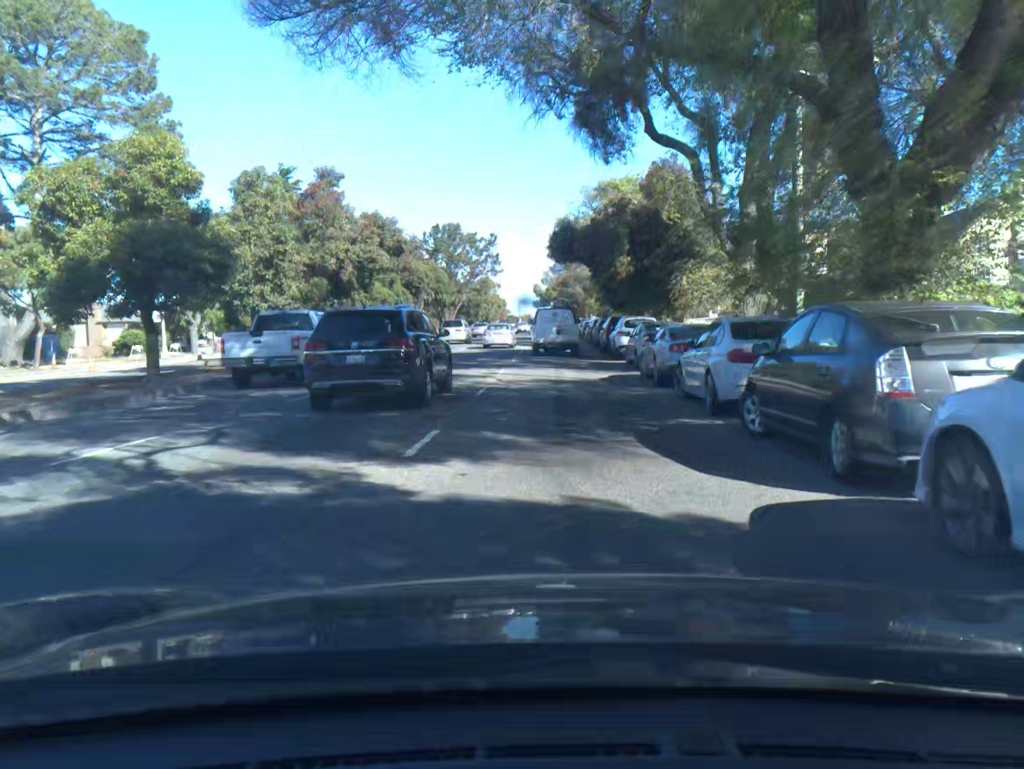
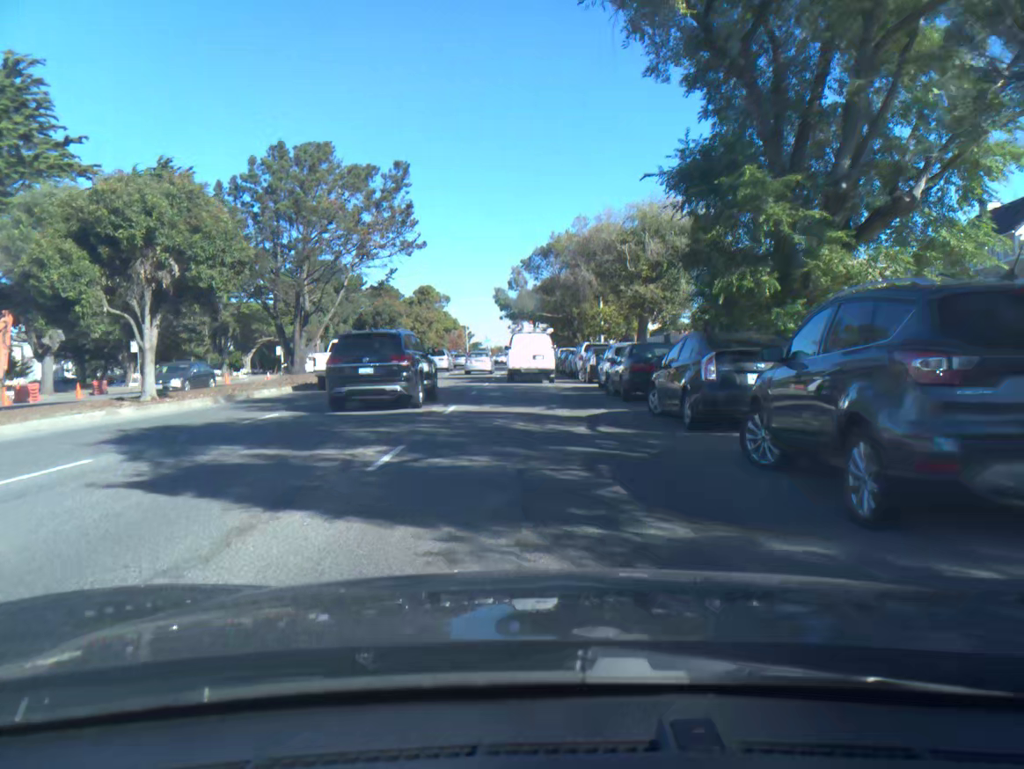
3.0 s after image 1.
(+0.7, +43.5) m; +2°
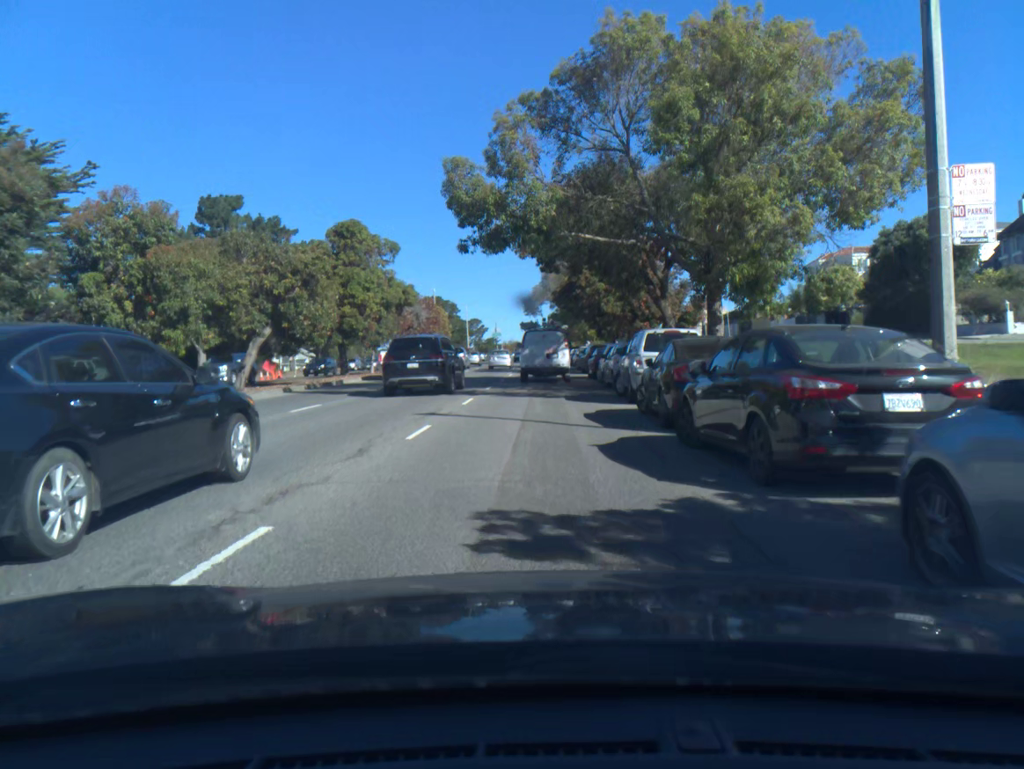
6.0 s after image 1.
(-0.5, +40.6) m; -2°
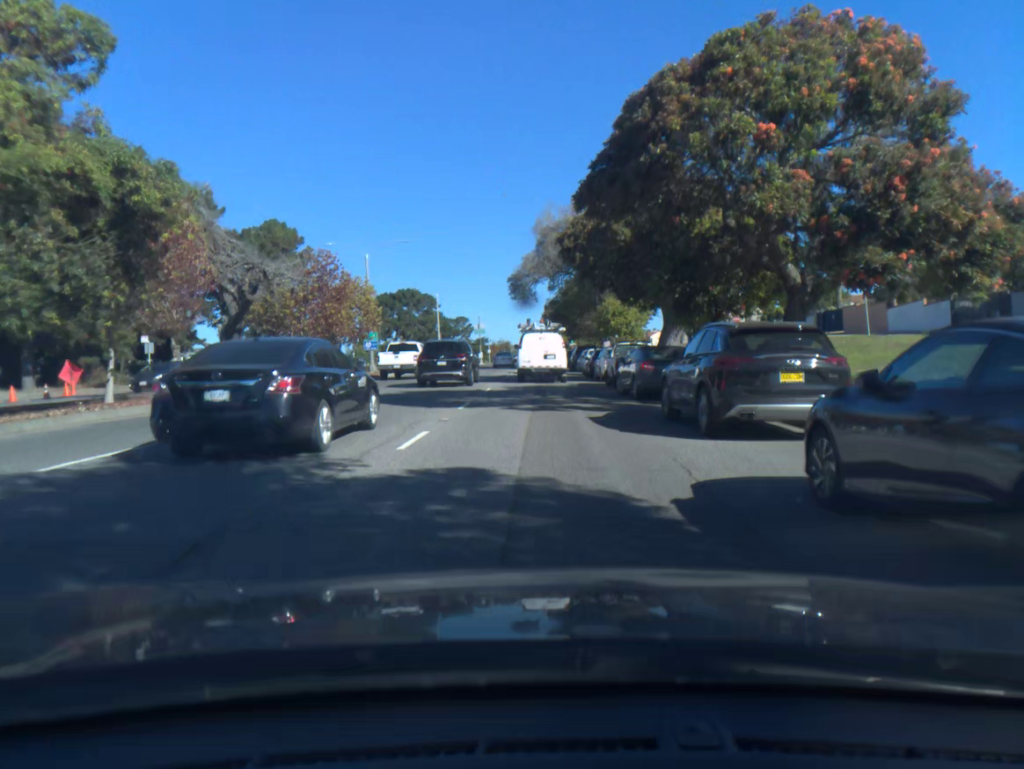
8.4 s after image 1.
(0.0, +30.7) m; 0°
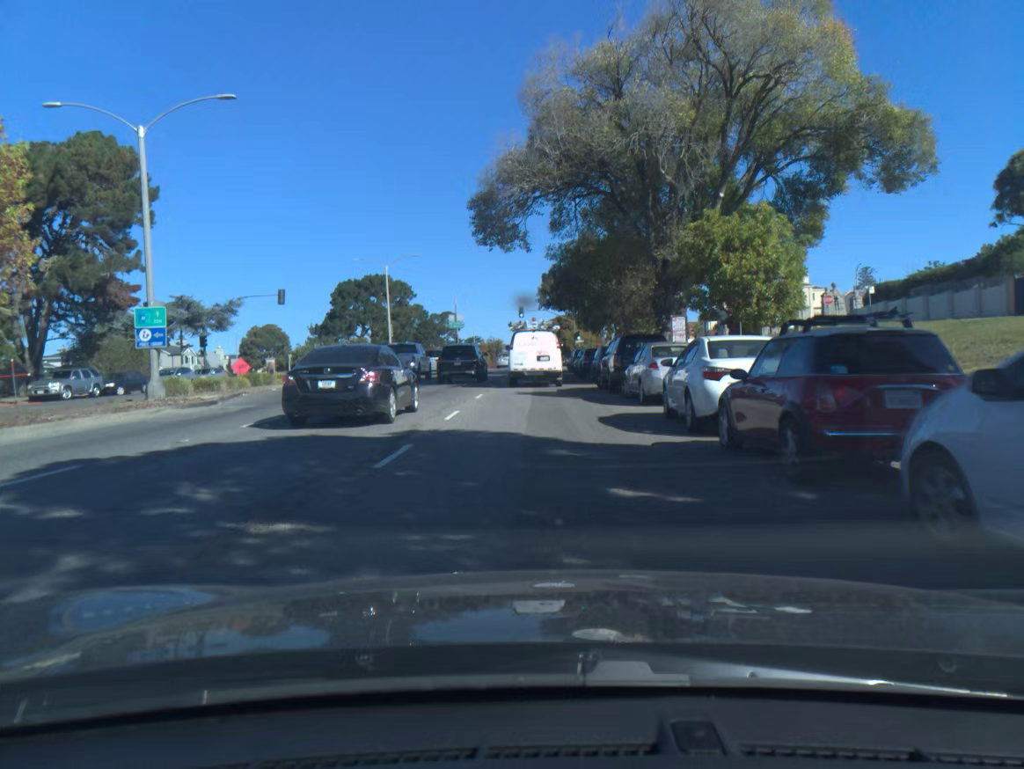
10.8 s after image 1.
(0.0, +30.1) m; 0°
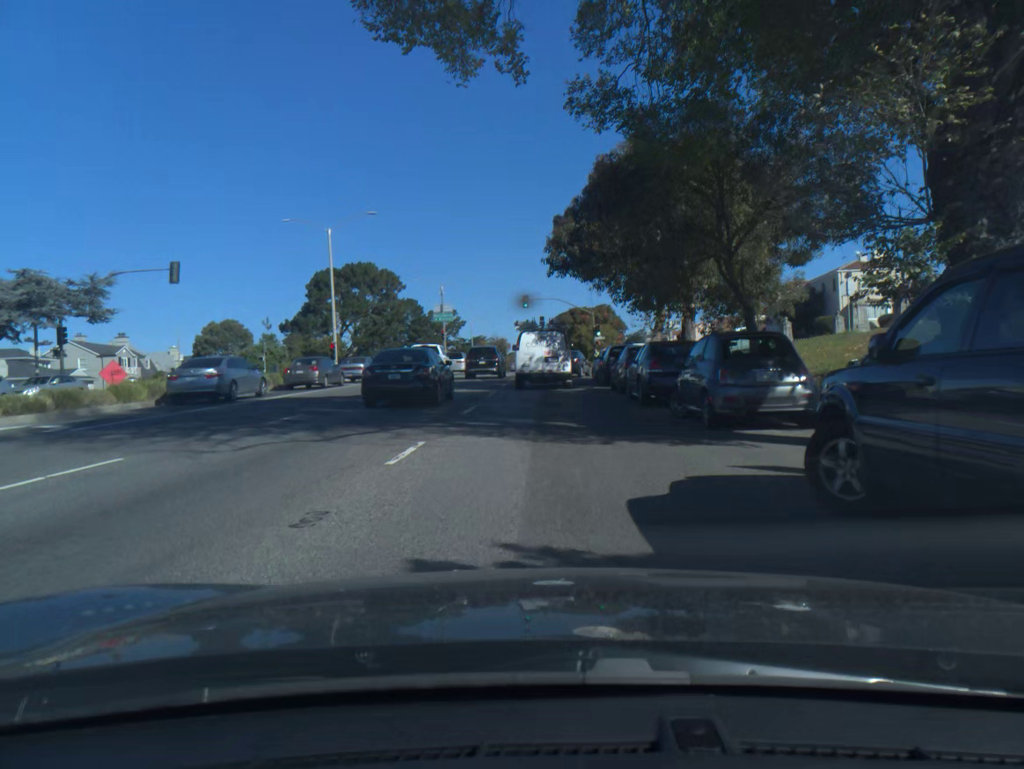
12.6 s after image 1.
(-0.1, +20.7) m; -1°
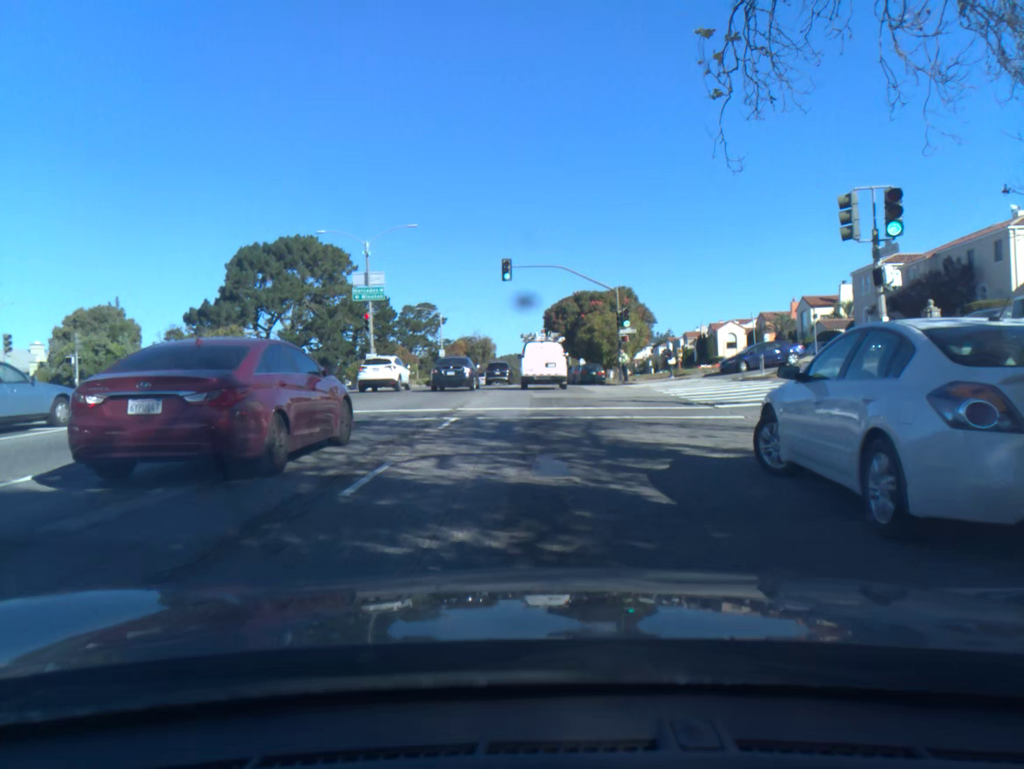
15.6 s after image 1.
(+0.2, +30.0) m; +1°
